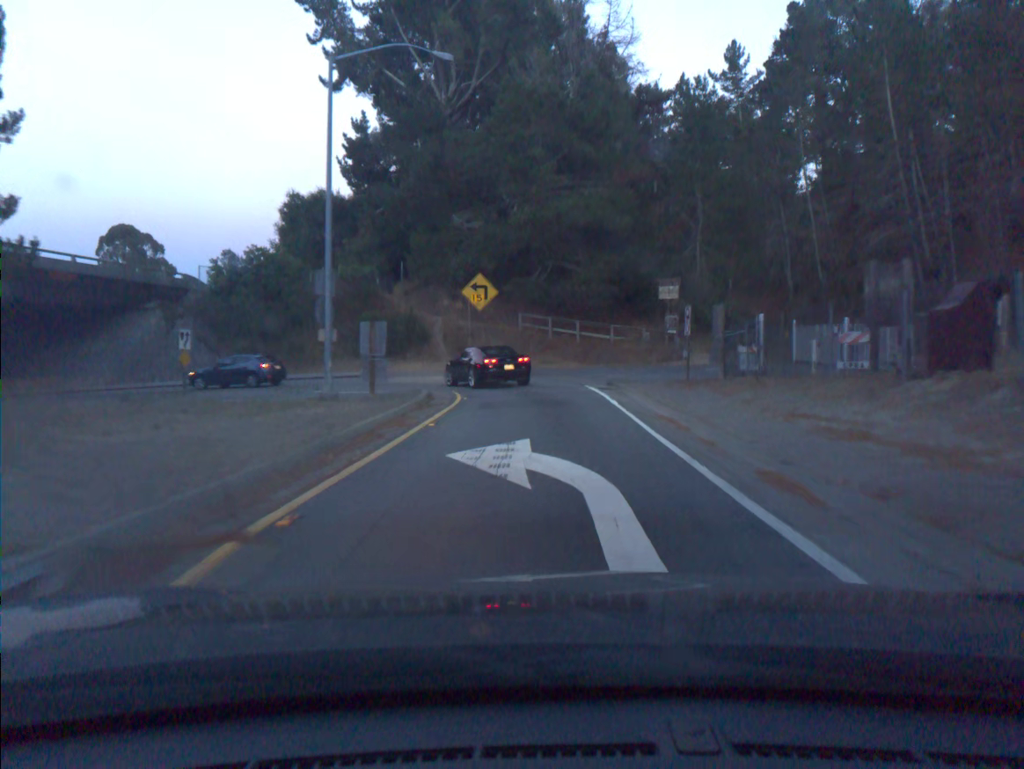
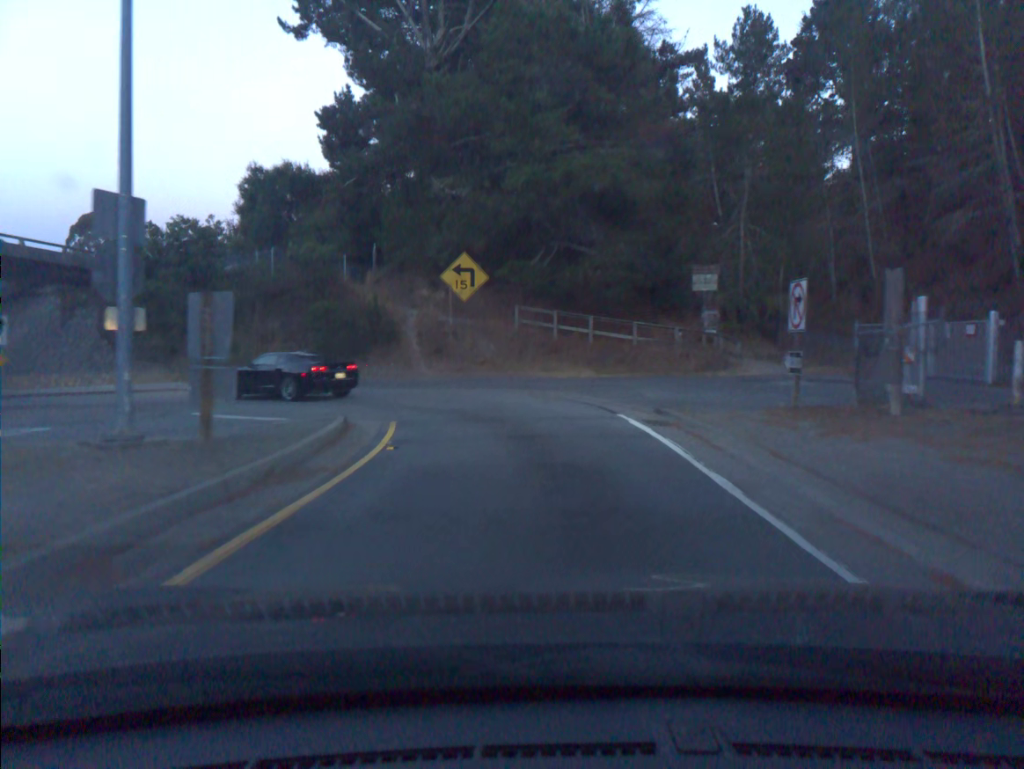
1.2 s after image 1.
(0.0, +10.3) m; 0°
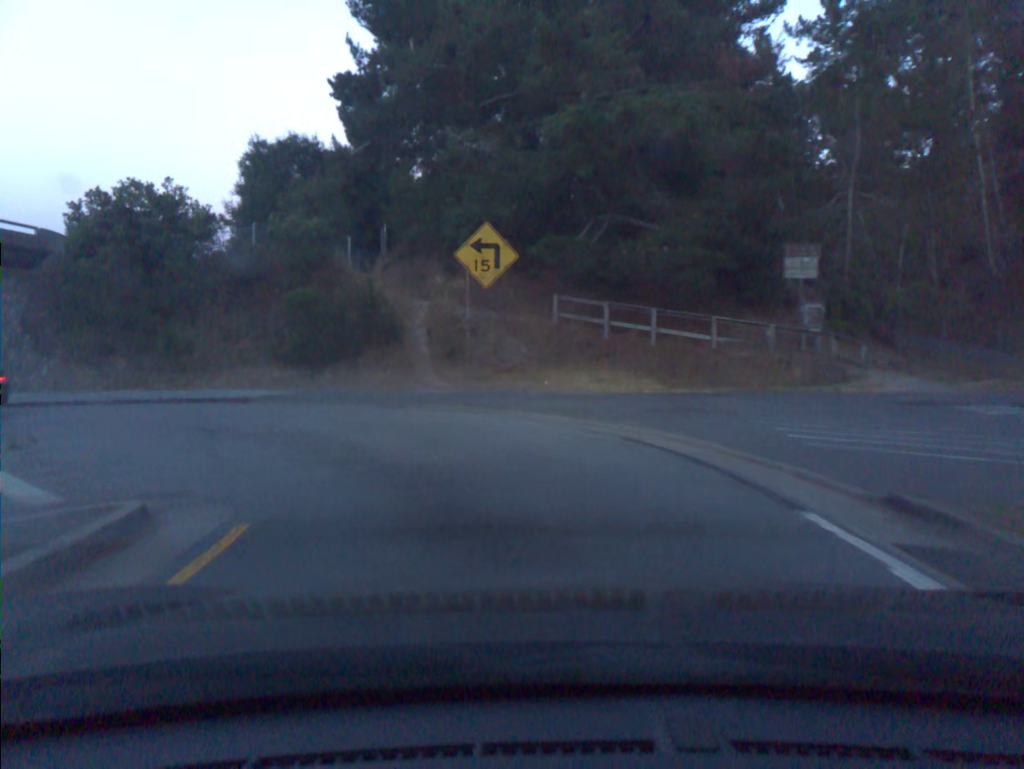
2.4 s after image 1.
(-0.2, +8.6) m; -4°
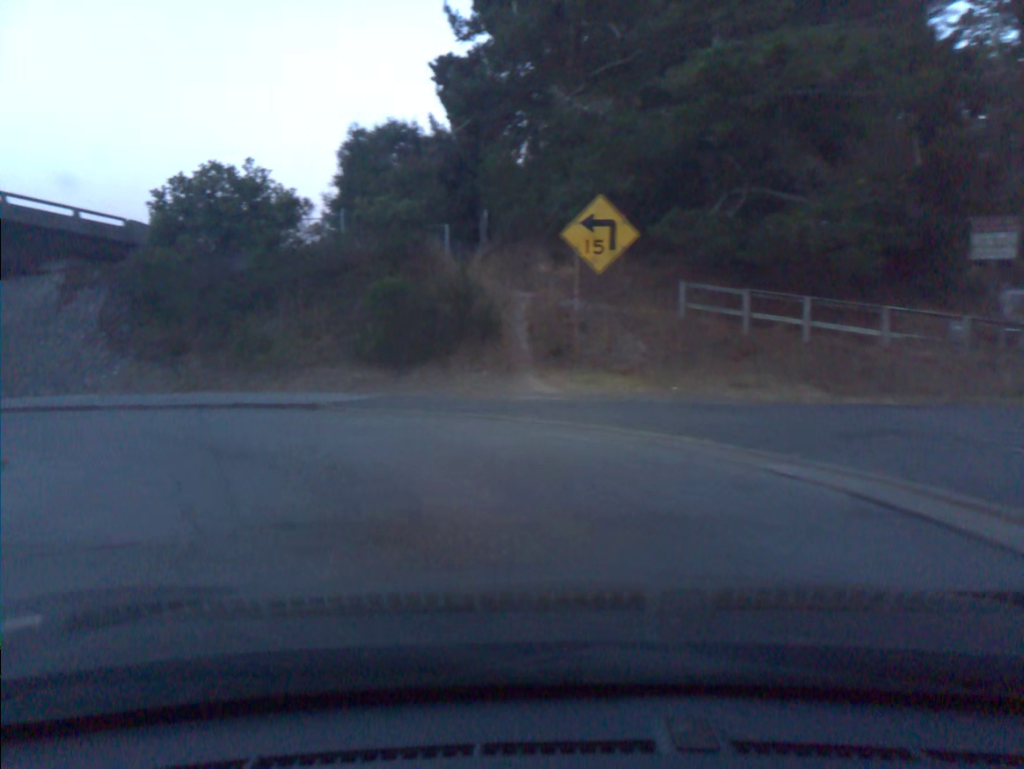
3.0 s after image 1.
(-0.3, +4.1) m; -10°
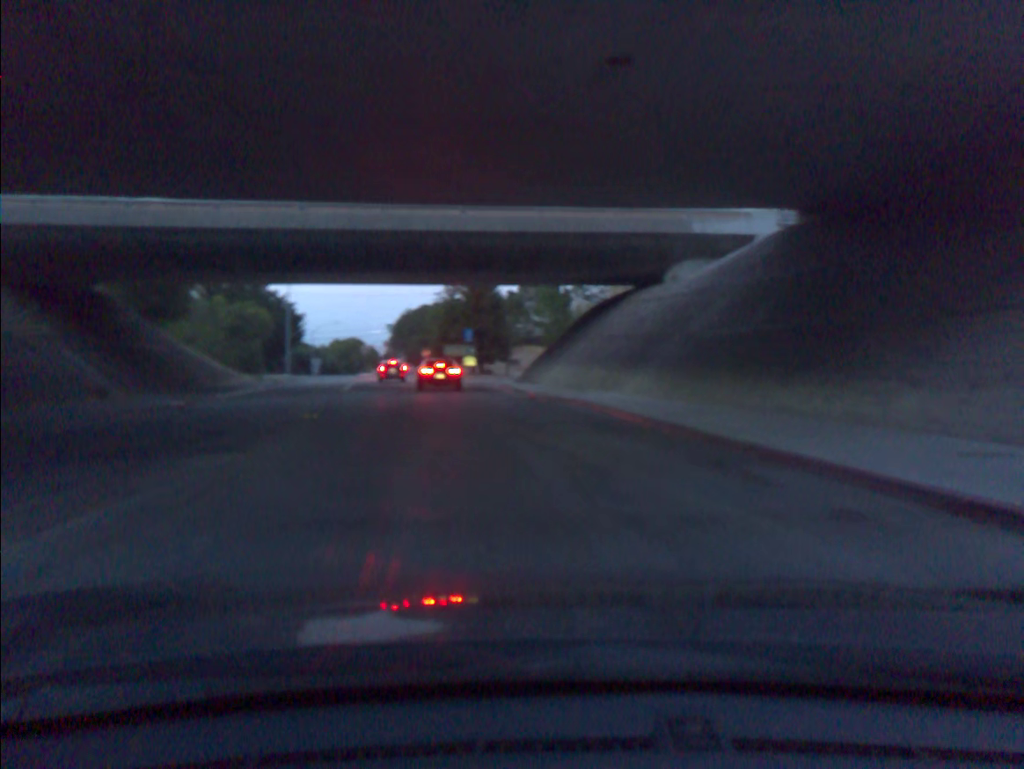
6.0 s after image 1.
(-12.8, +17.0) m; -68°
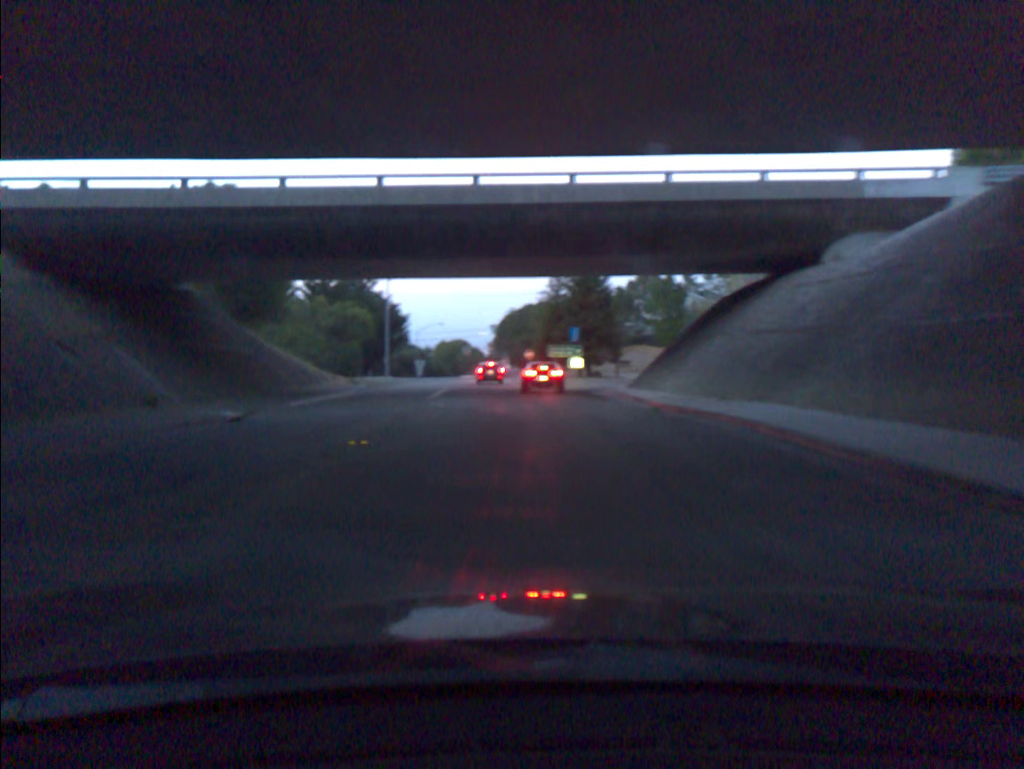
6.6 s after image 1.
(-0.4, +5.7) m; -7°
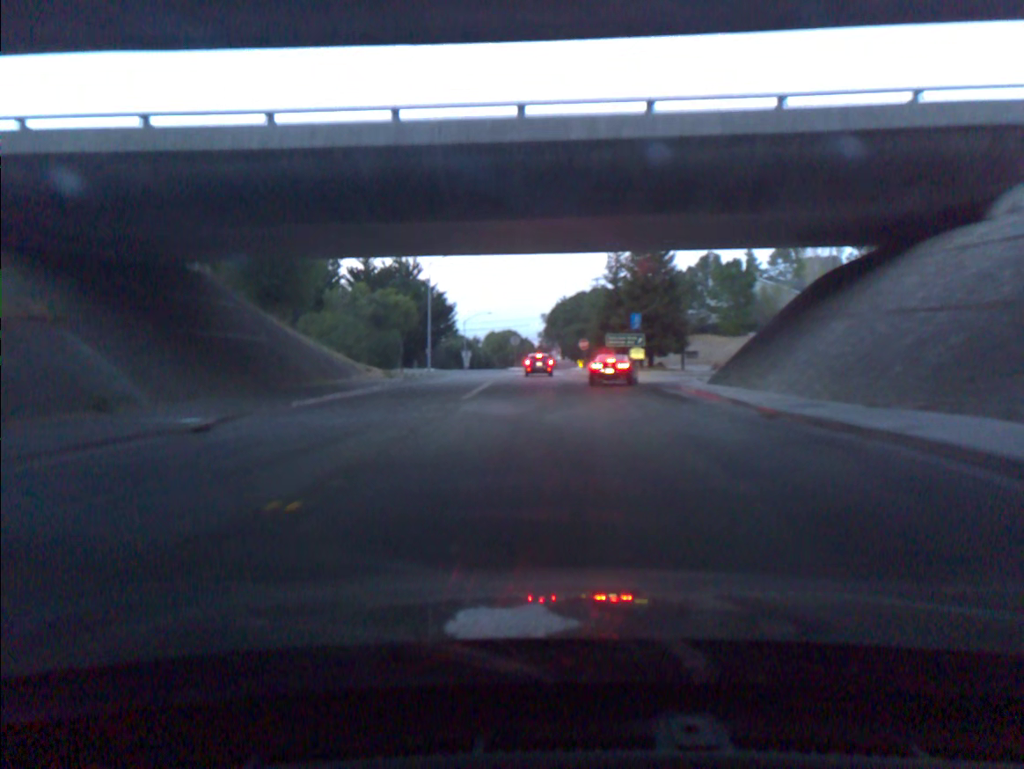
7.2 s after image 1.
(-0.2, +6.1) m; -3°
